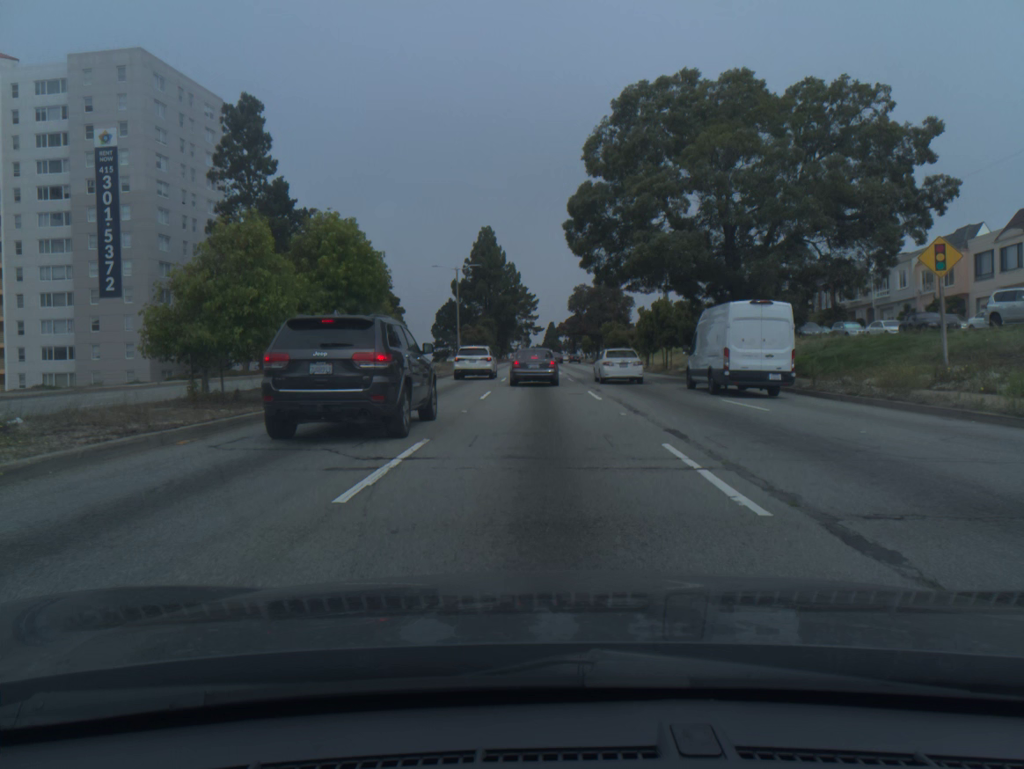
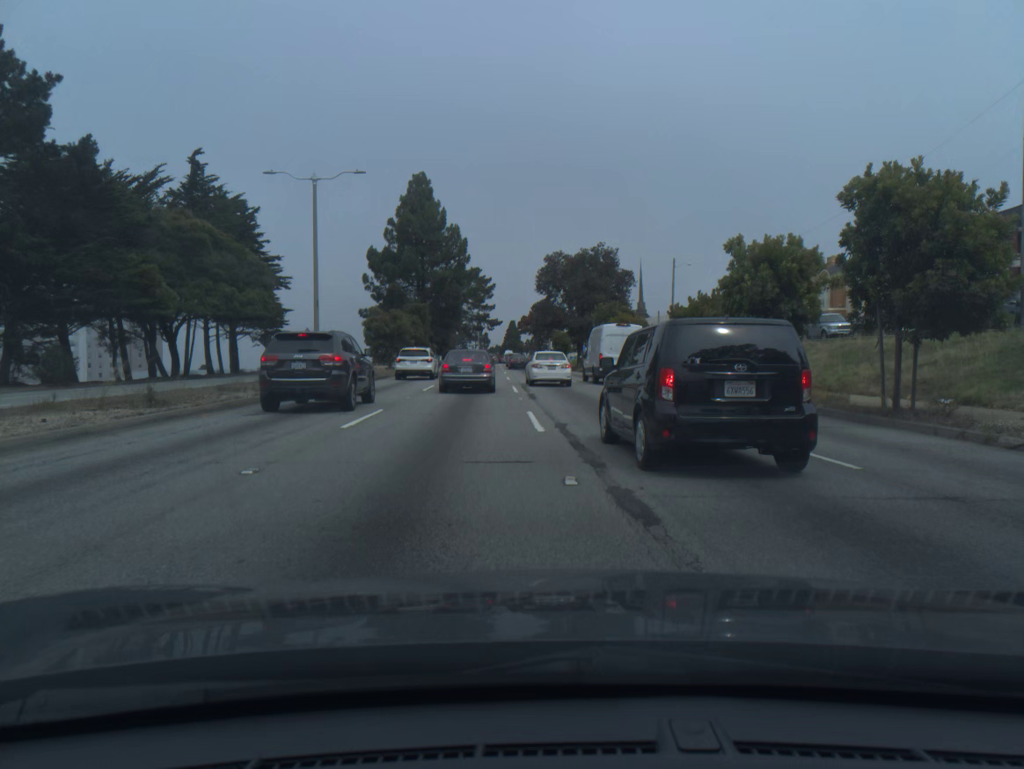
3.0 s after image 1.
(+0.7, +37.7) m; +3°
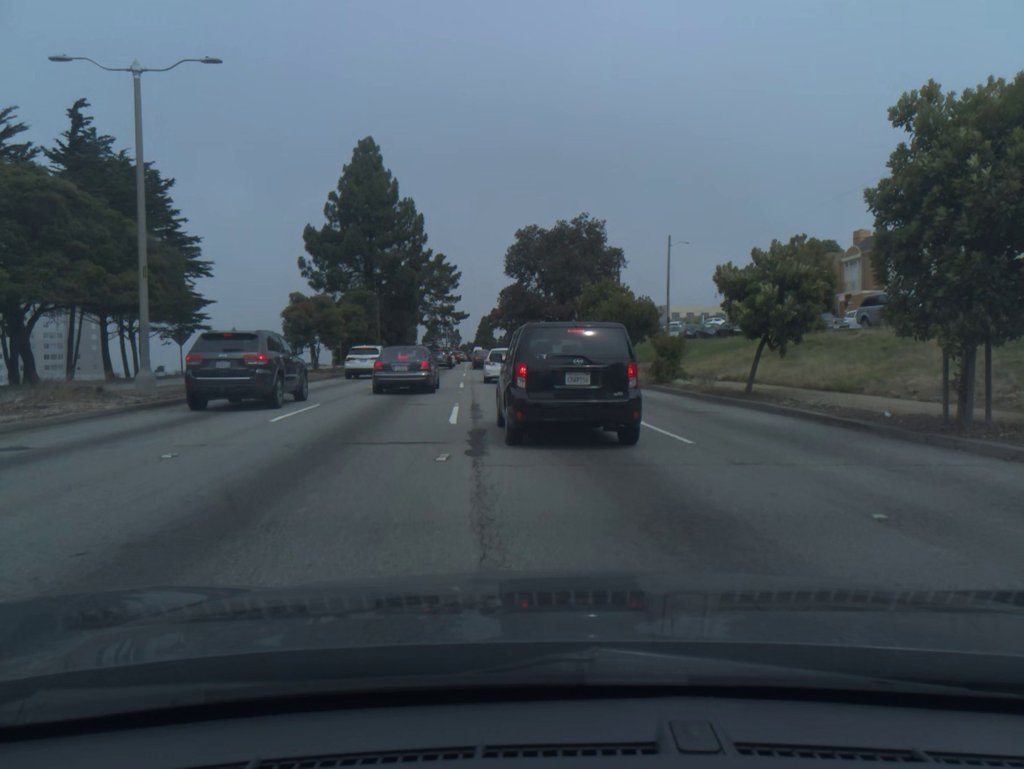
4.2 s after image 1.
(+0.3, +13.3) m; +3°
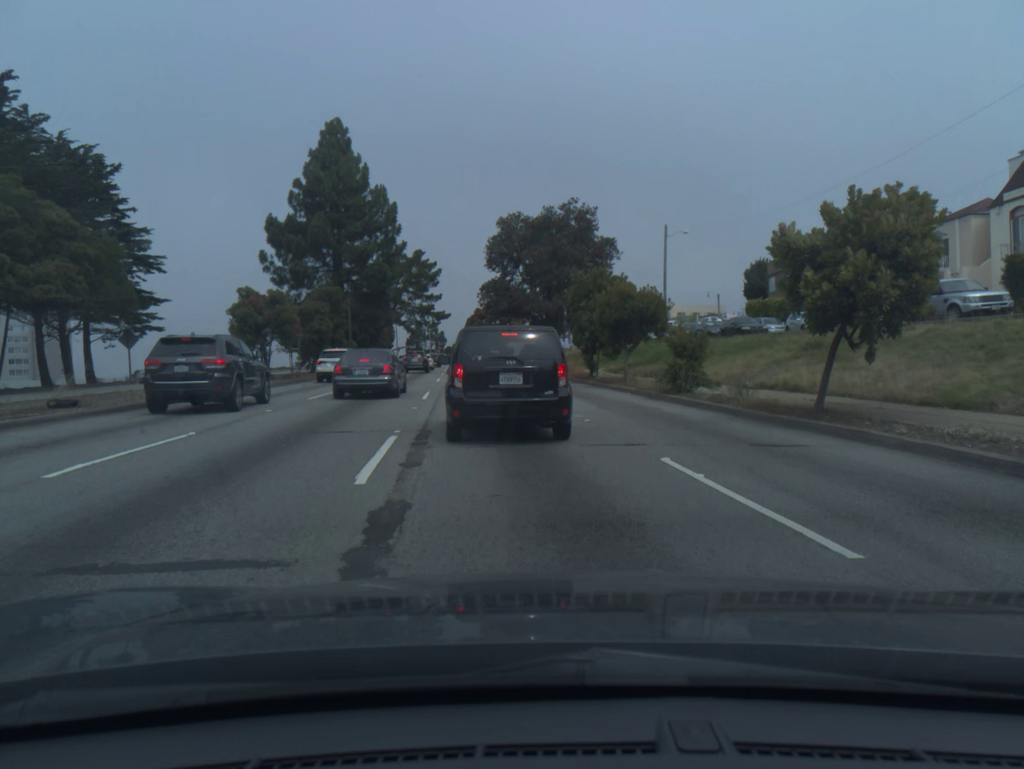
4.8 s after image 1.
(+0.1, +6.0) m; +1°
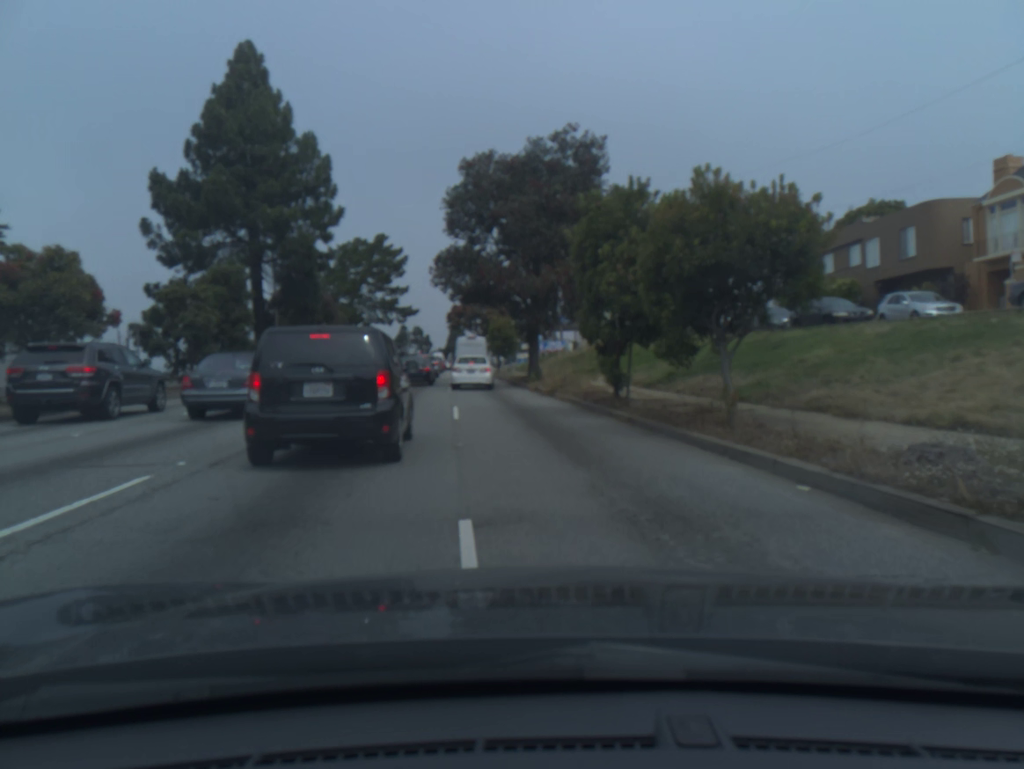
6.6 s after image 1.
(+0.2, +18.0) m; 0°
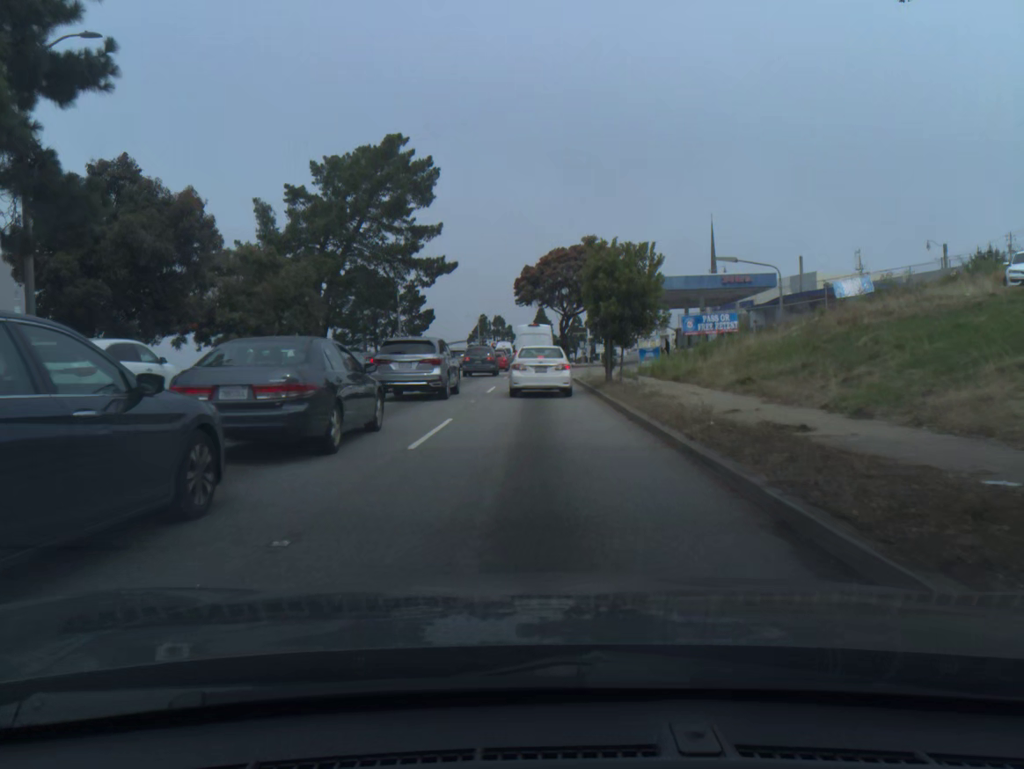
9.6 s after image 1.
(-2.5, +35.4) m; -6°
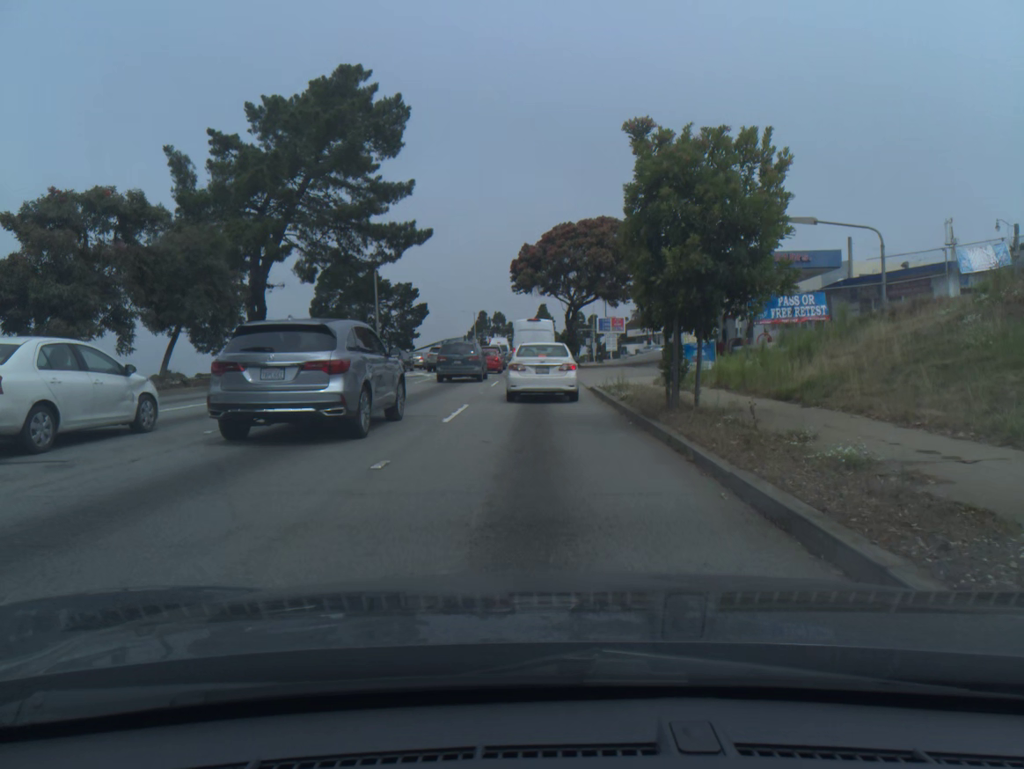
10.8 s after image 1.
(0.0, +11.5) m; 0°
